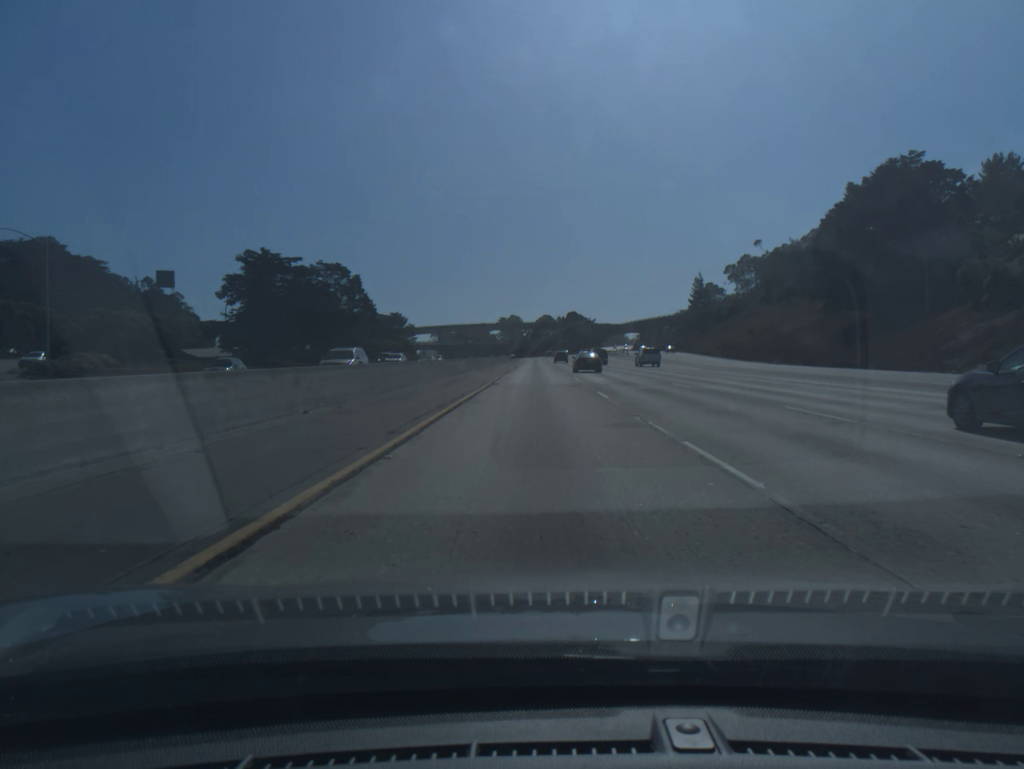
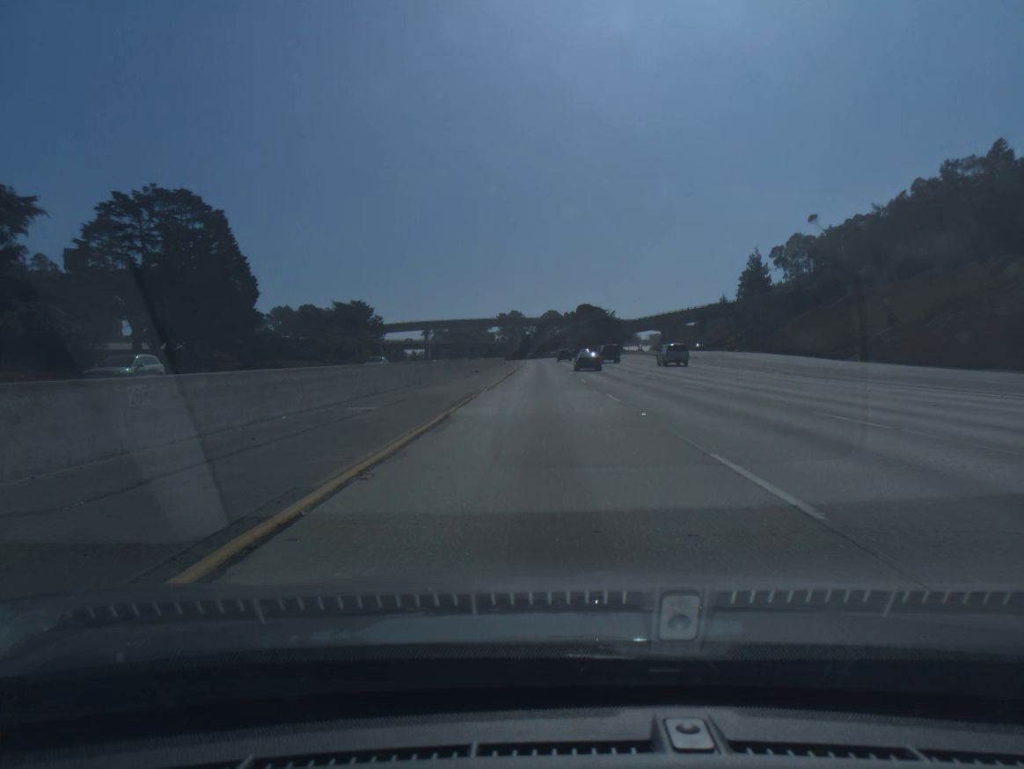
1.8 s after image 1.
(-0.1, +59.8) m; 0°
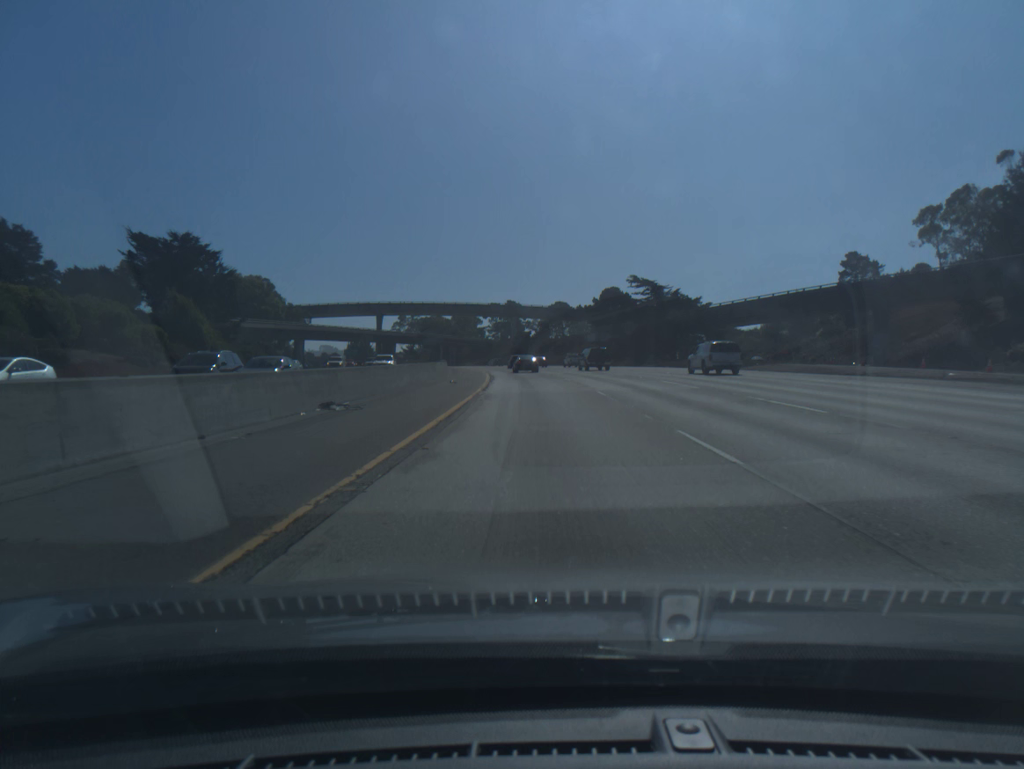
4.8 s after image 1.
(0.0, +99.4) m; 0°
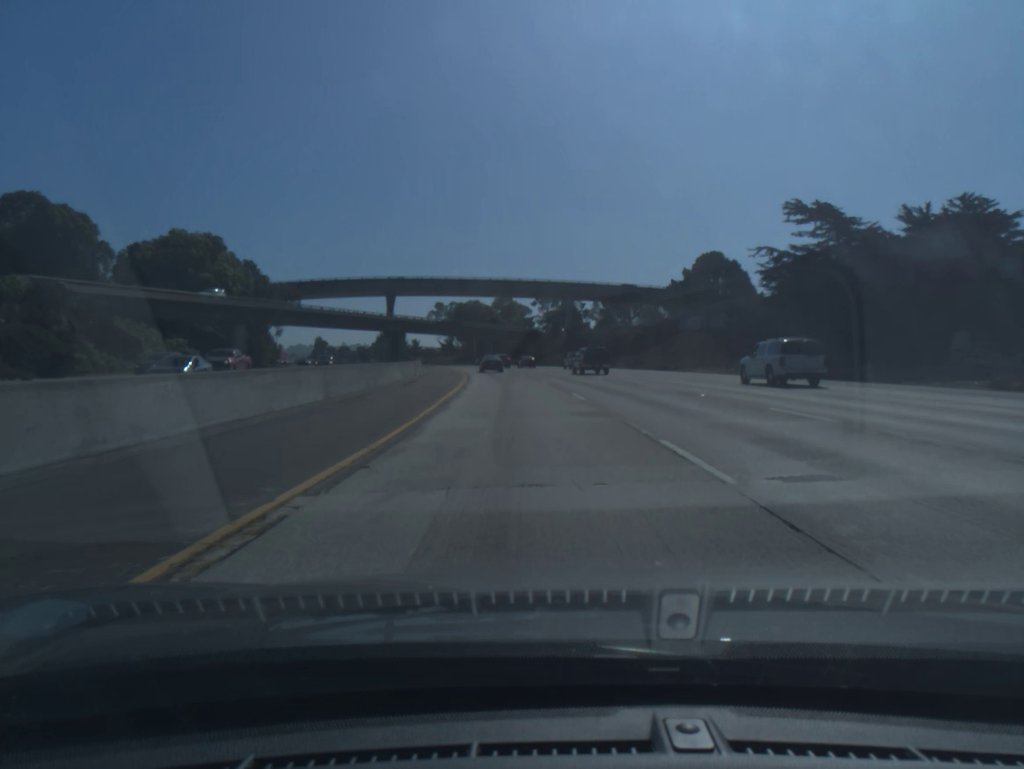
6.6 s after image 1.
(-1.4, +59.7) m; -4°
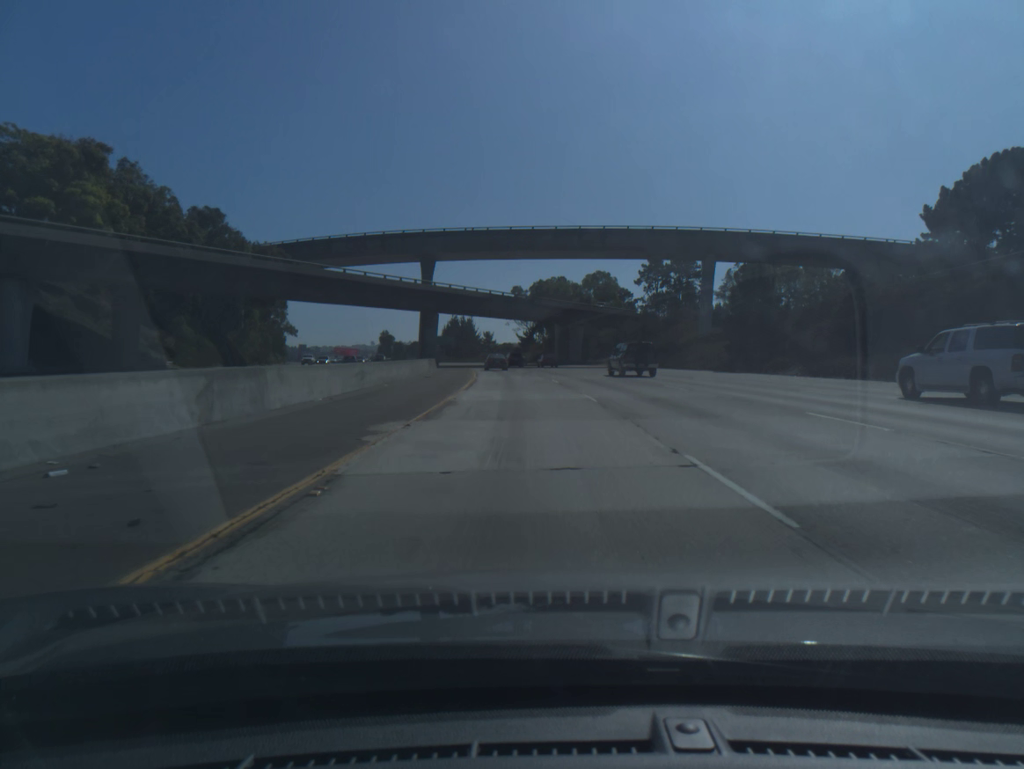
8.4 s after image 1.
(-3.3, +59.8) m; -6°
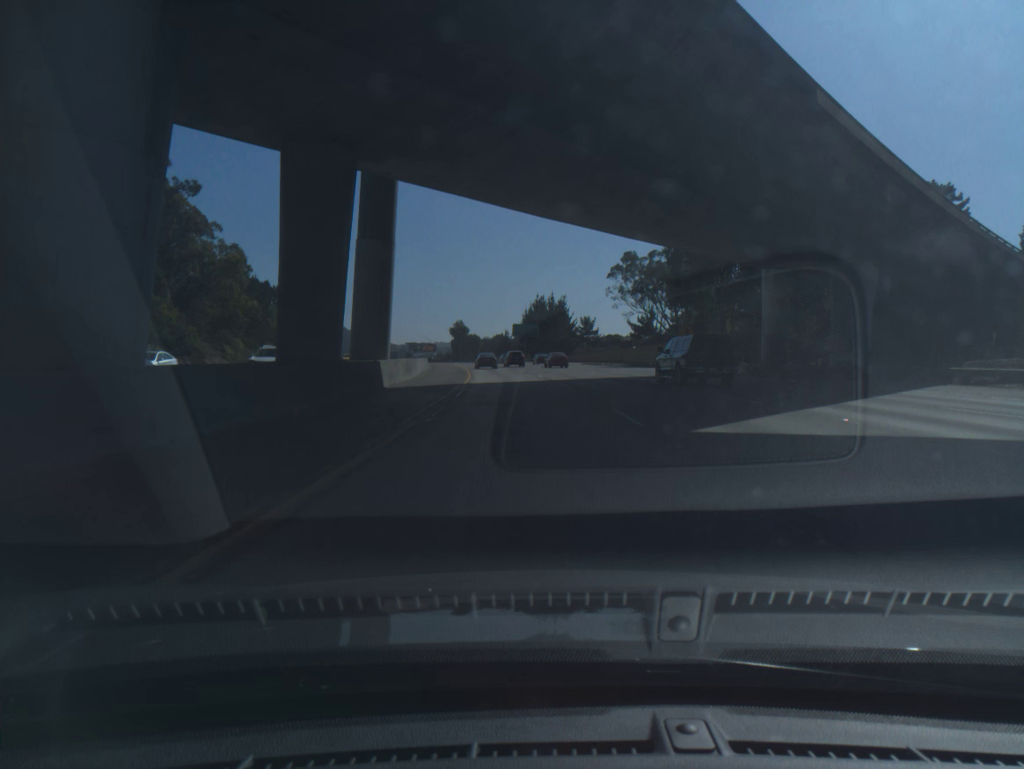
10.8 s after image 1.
(-5.0, +80.0) m; -7°
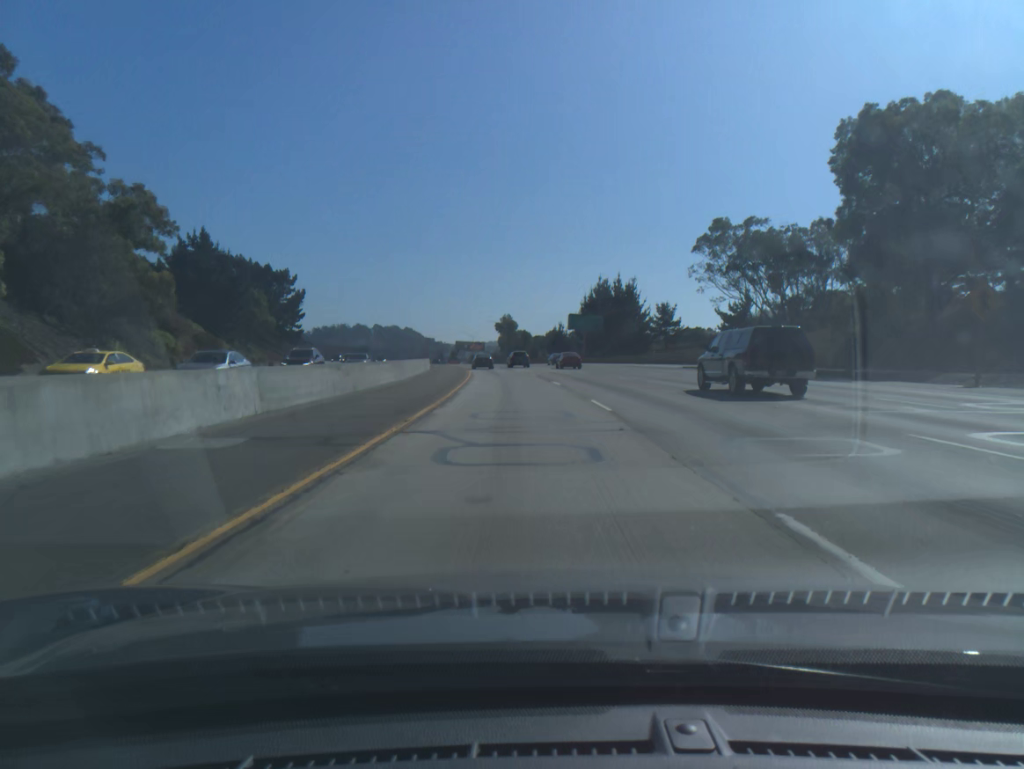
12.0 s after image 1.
(-1.2, +40.2) m; -4°
